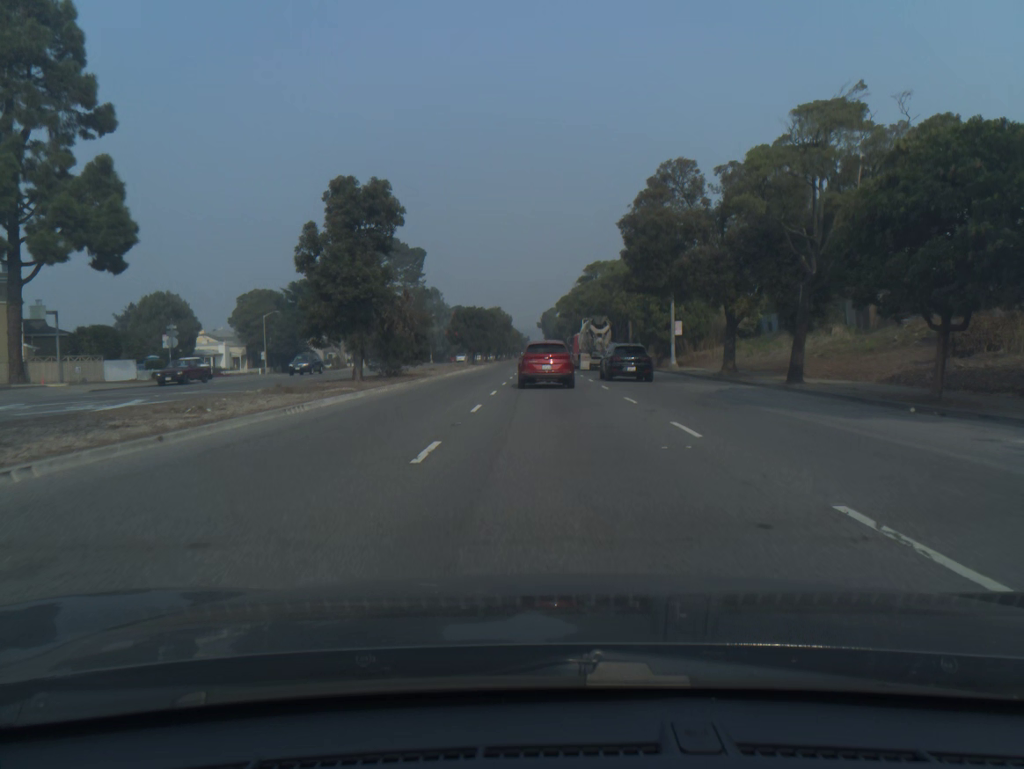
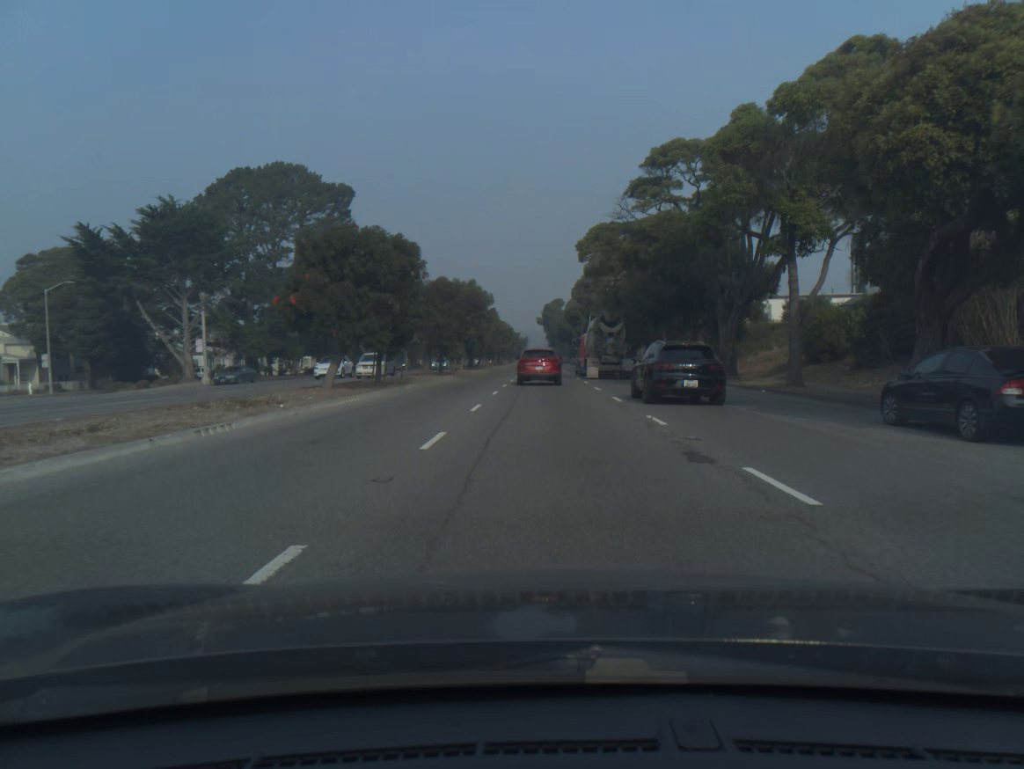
(0.0, +49.4) m; 0°
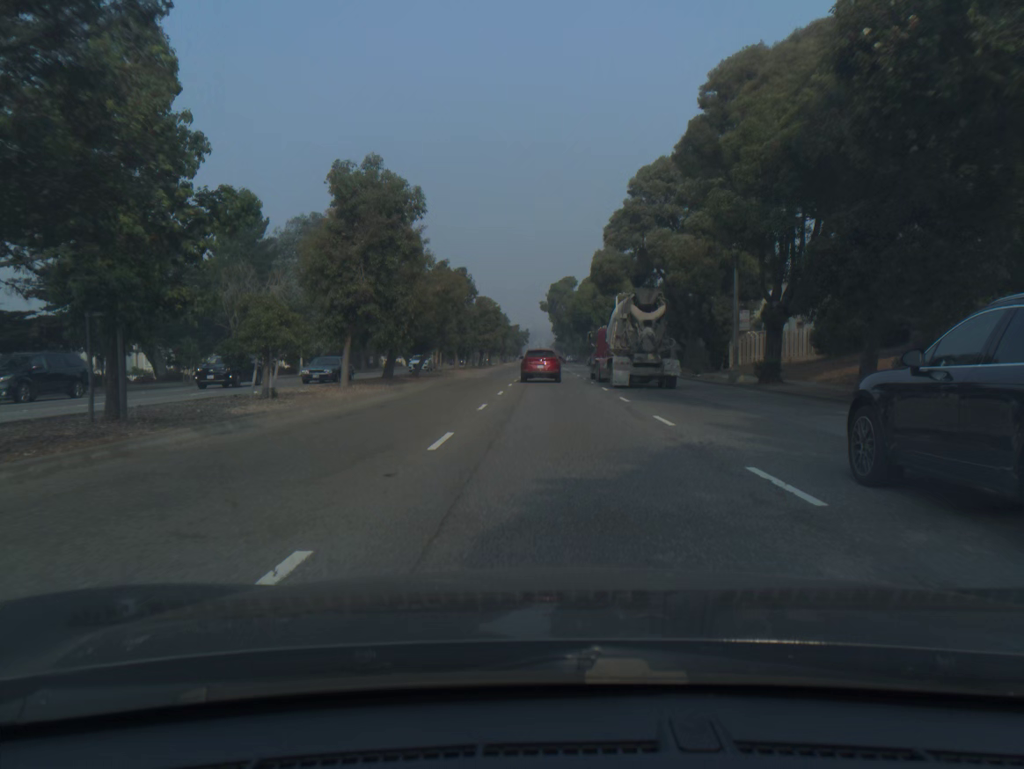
(-0.1, +44.4) m; 0°
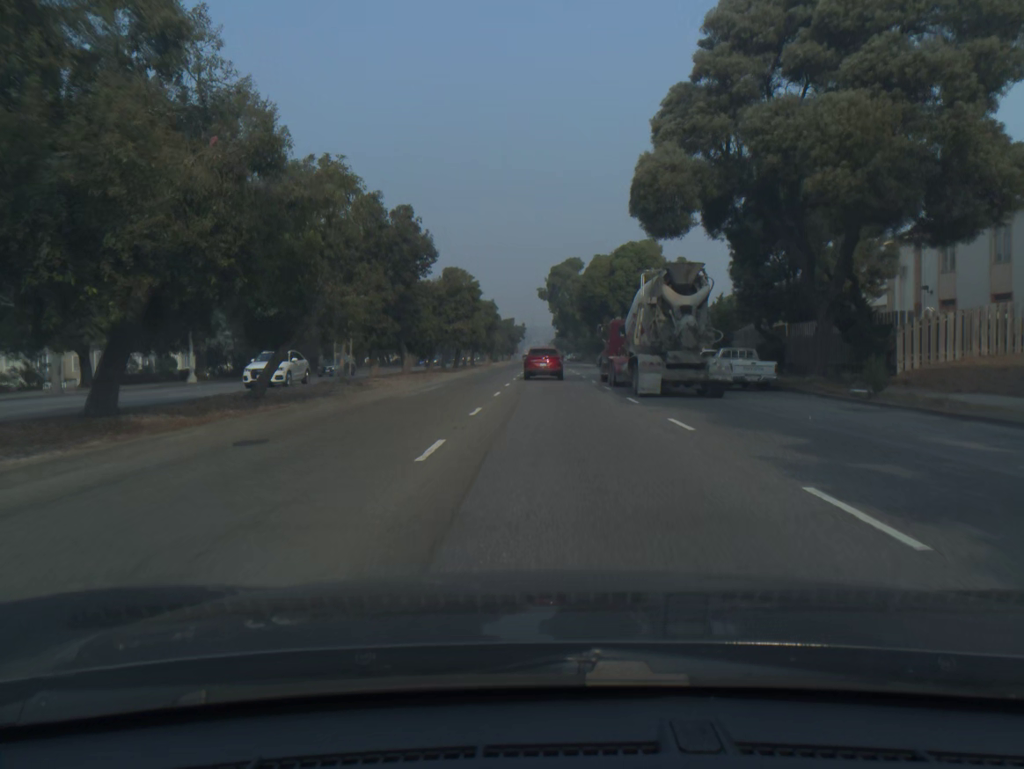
(0.0, +23.6) m; 0°
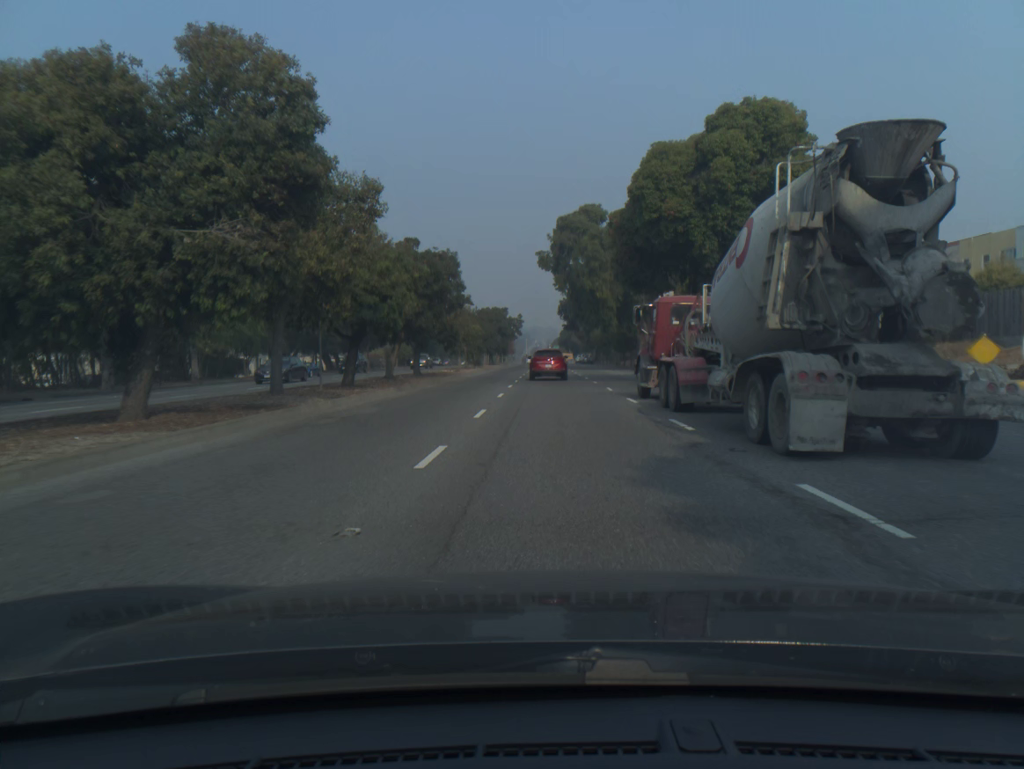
(-0.1, +36.3) m; 0°
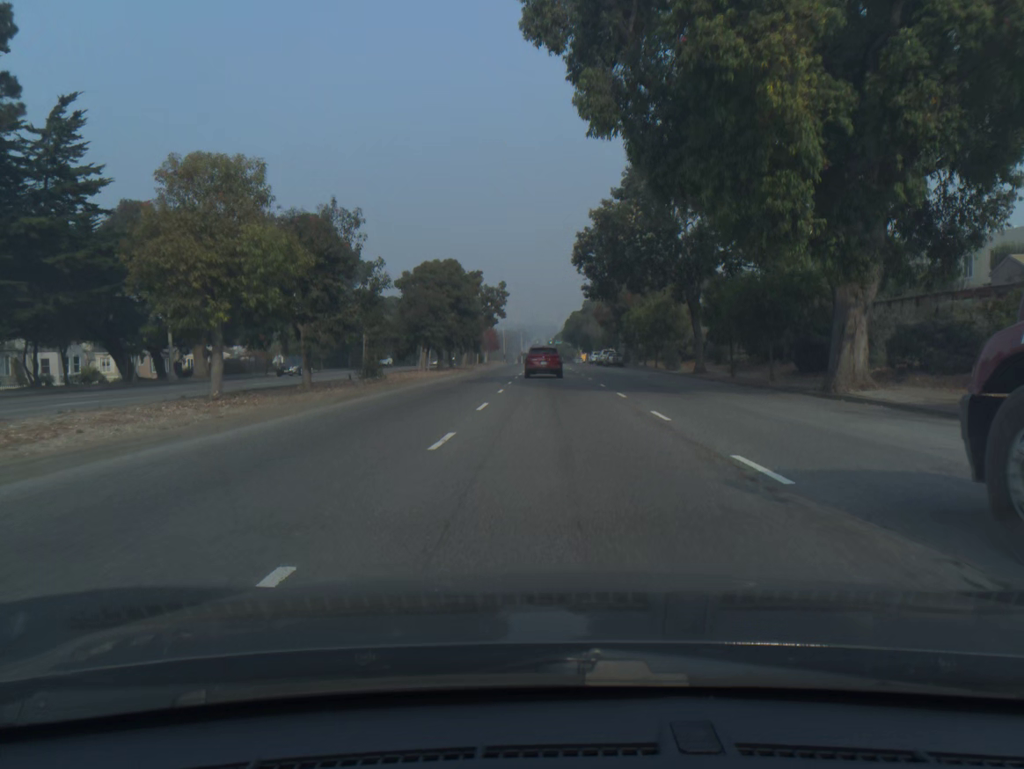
(+0.3, +49.4) m; 0°
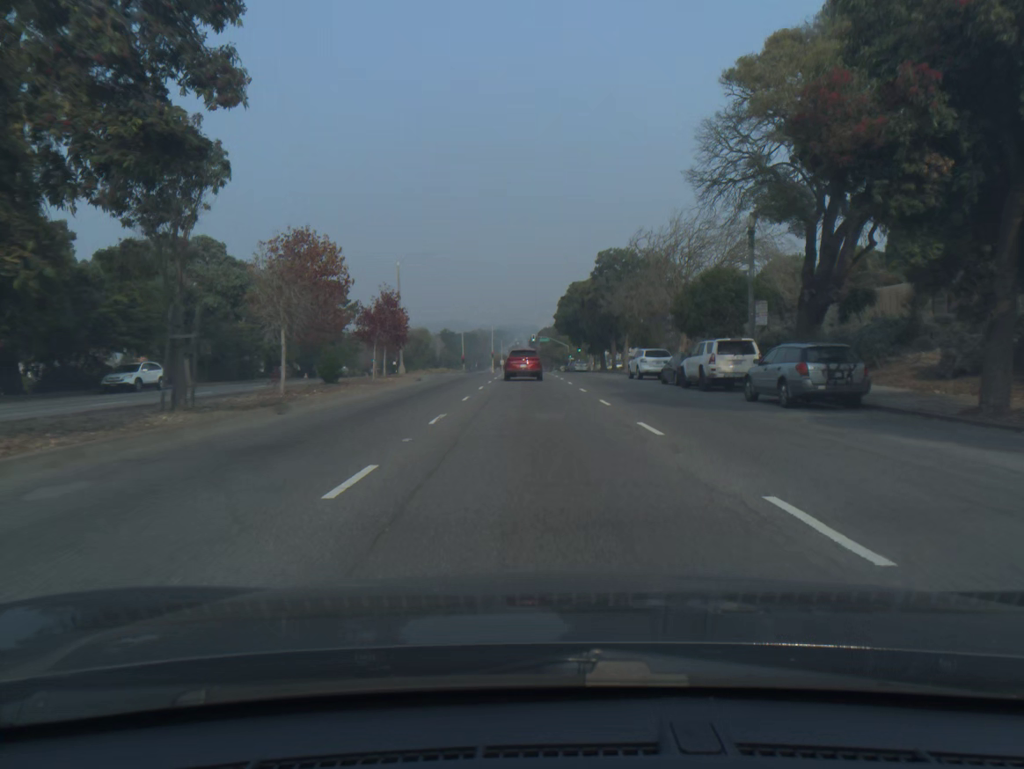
(+0.4, +61.1) m; +1°
